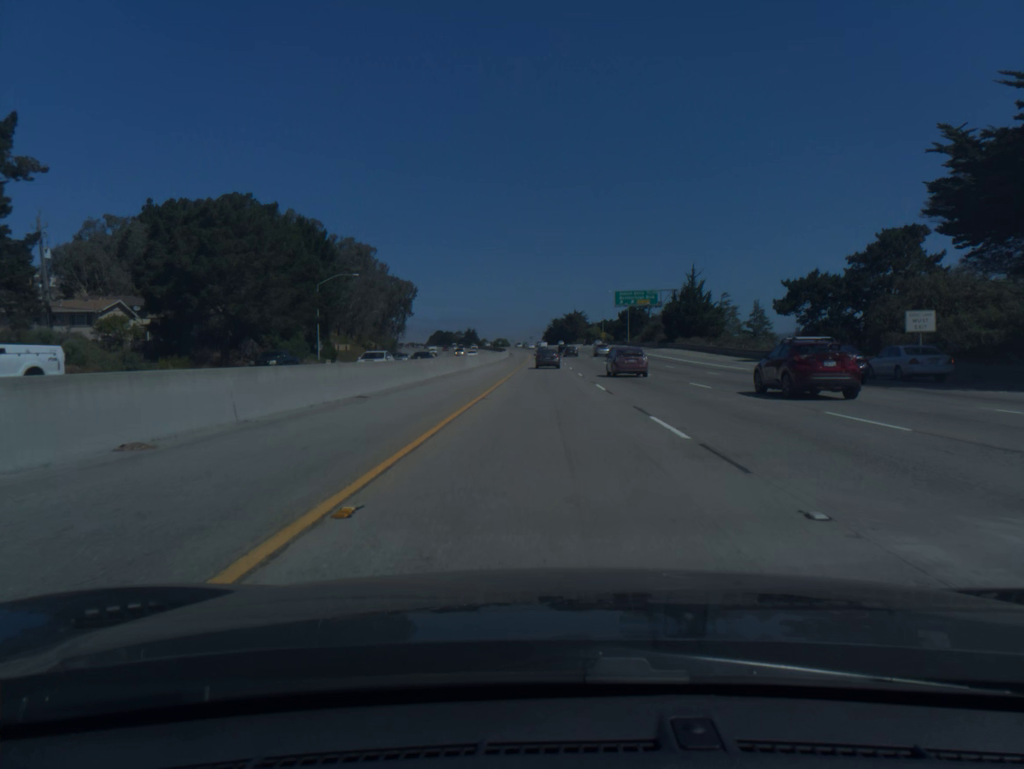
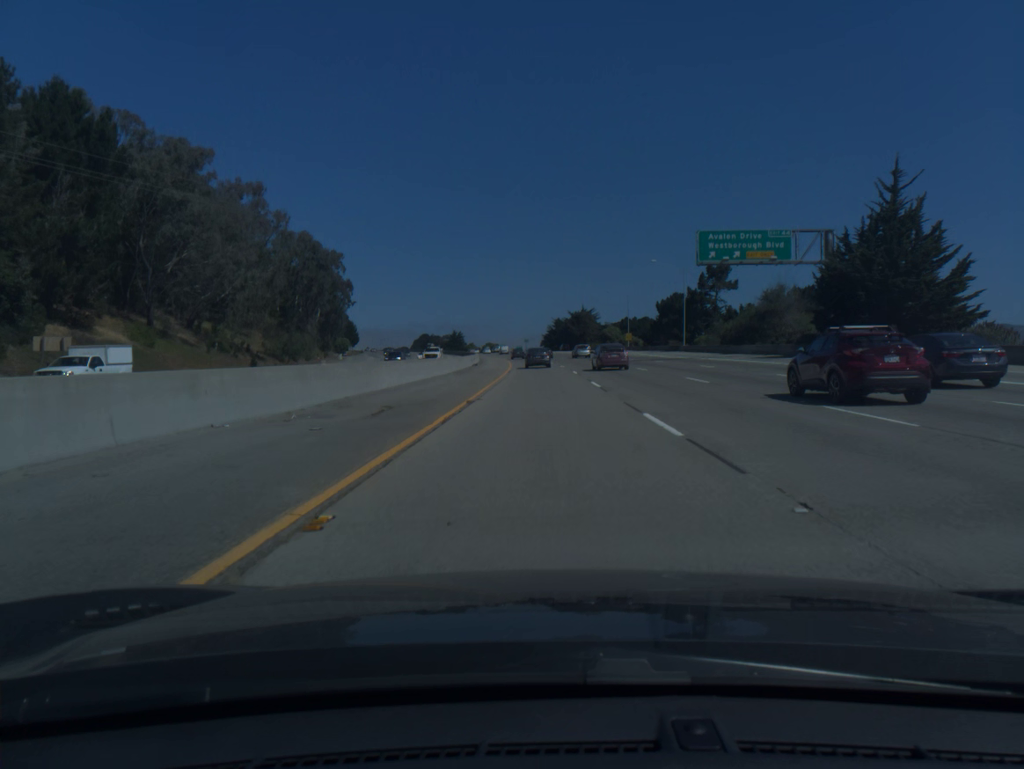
(+0.2, +73.1) m; 0°
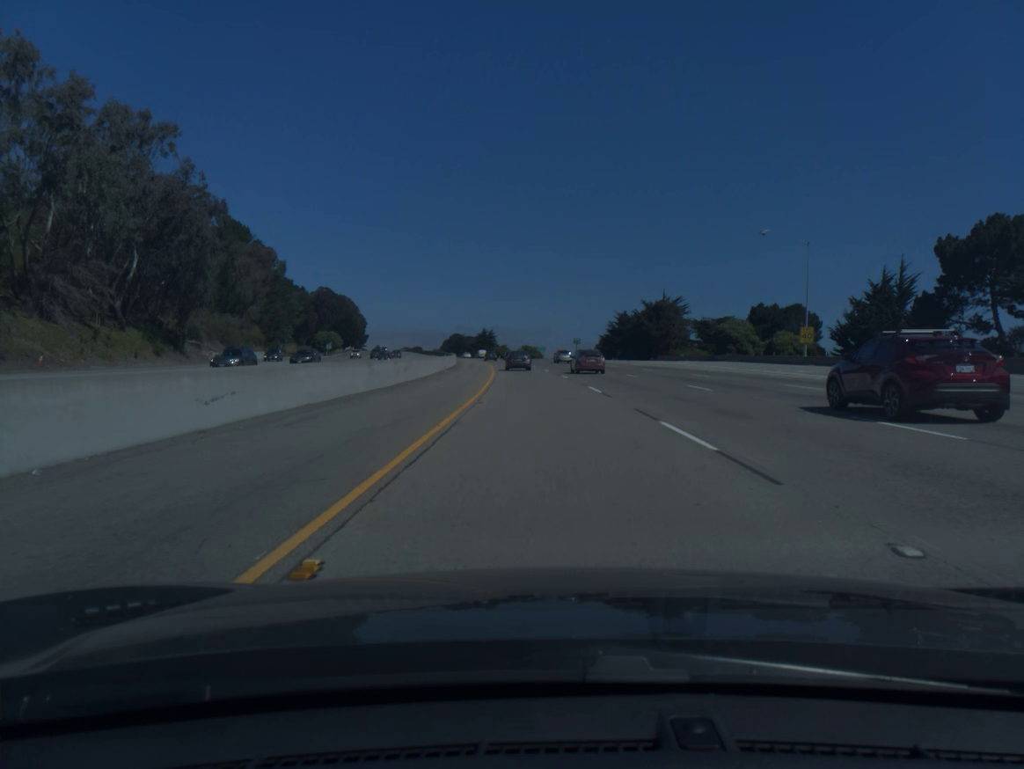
(-2.2, +88.6) m; -3°
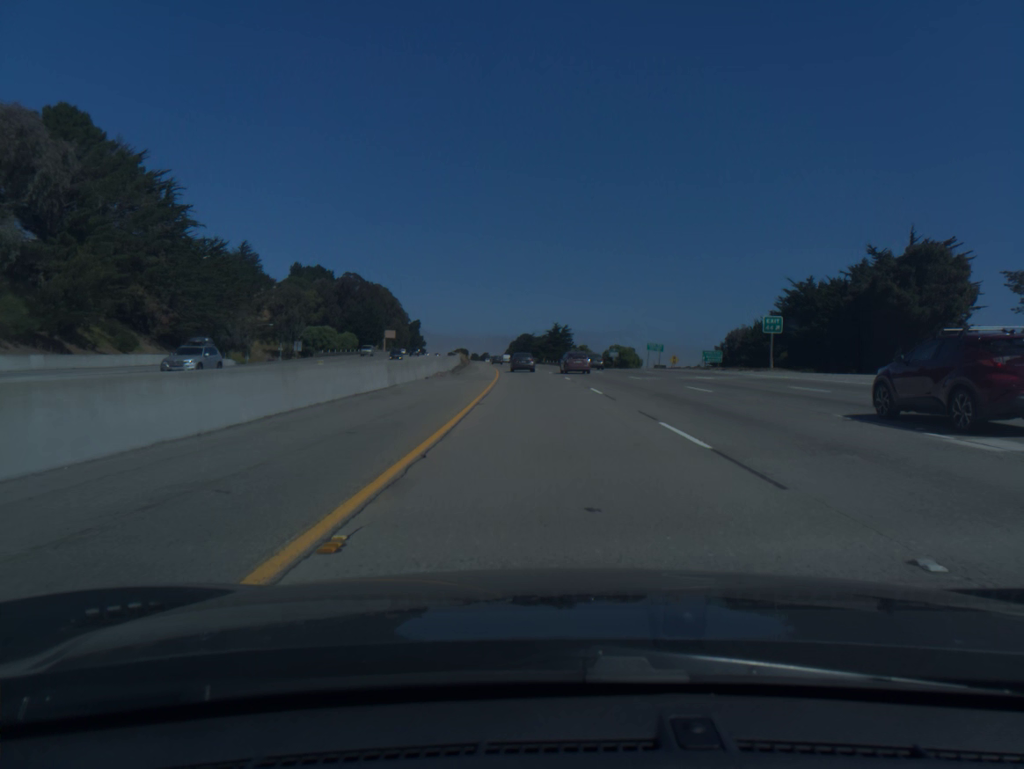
(-4.2, +86.7) m; -6°
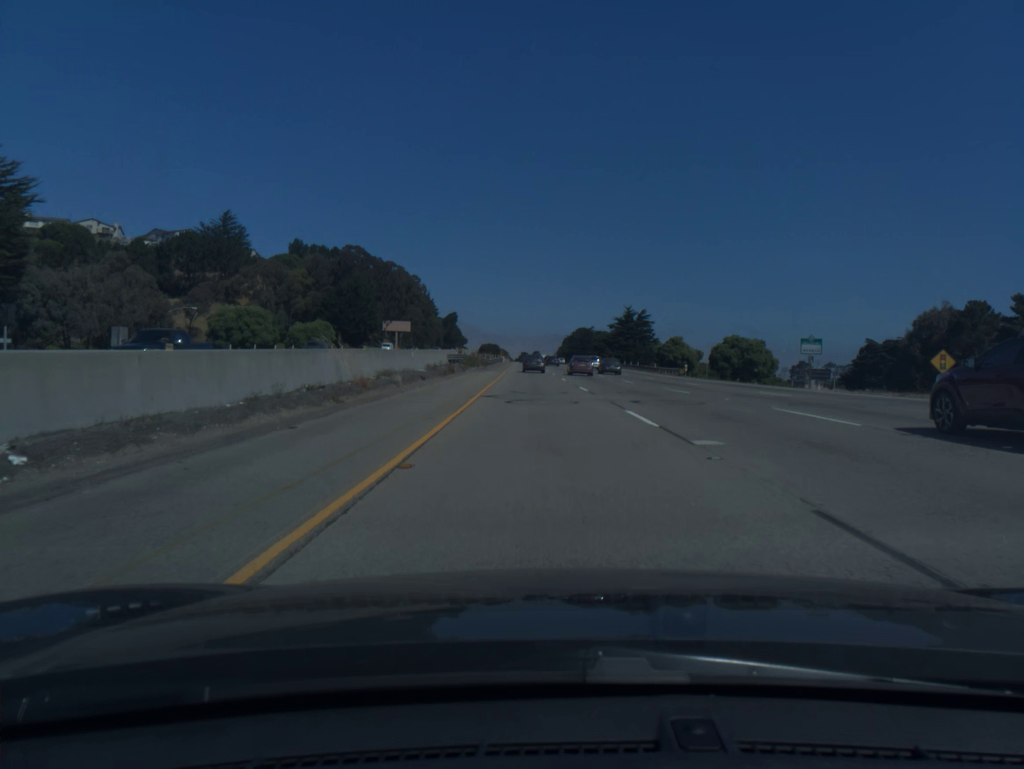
(-2.4, +69.3) m; -4°
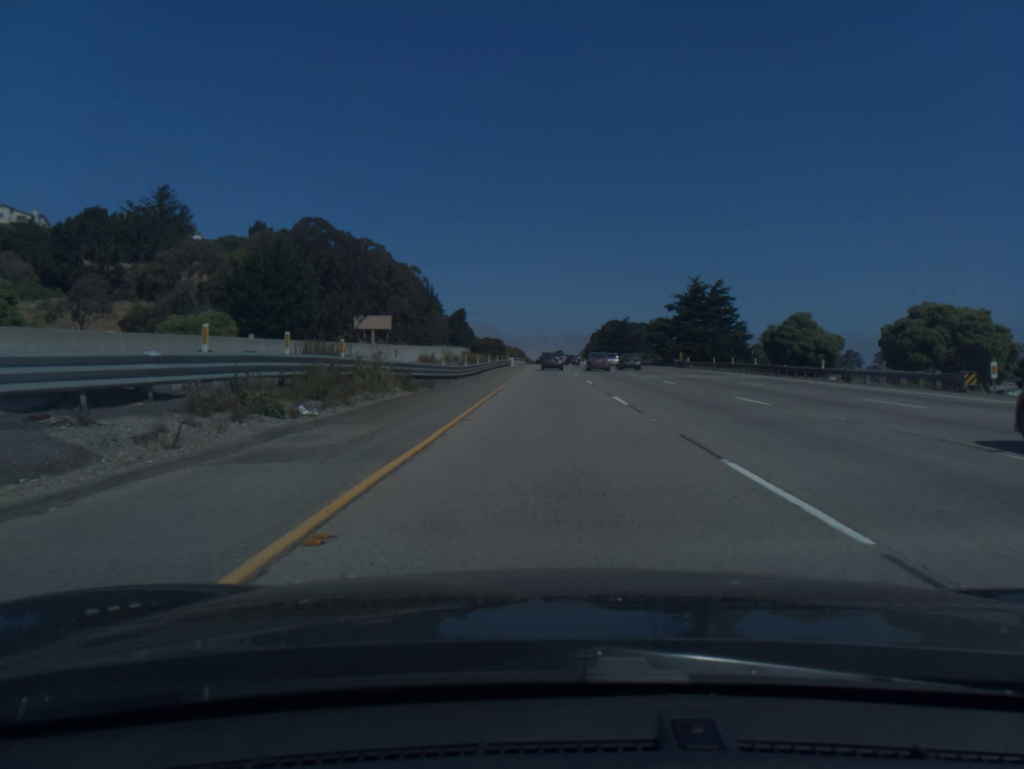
(-1.0, +52.4) m; -2°
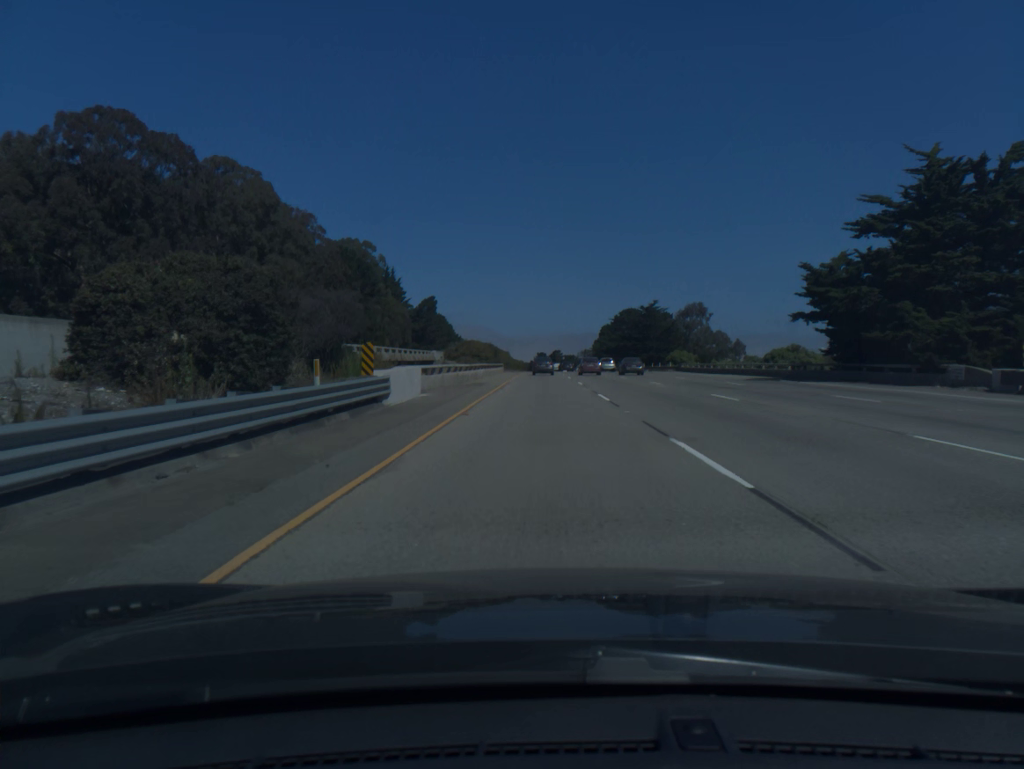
(+0.3, +70.6) m; 0°
